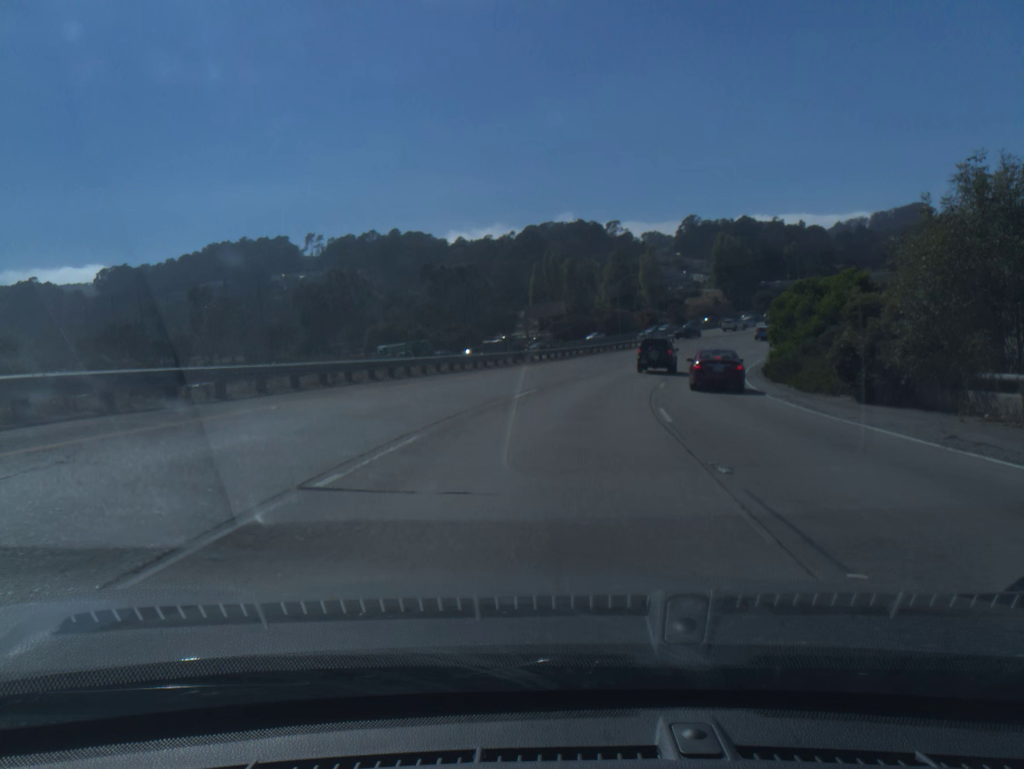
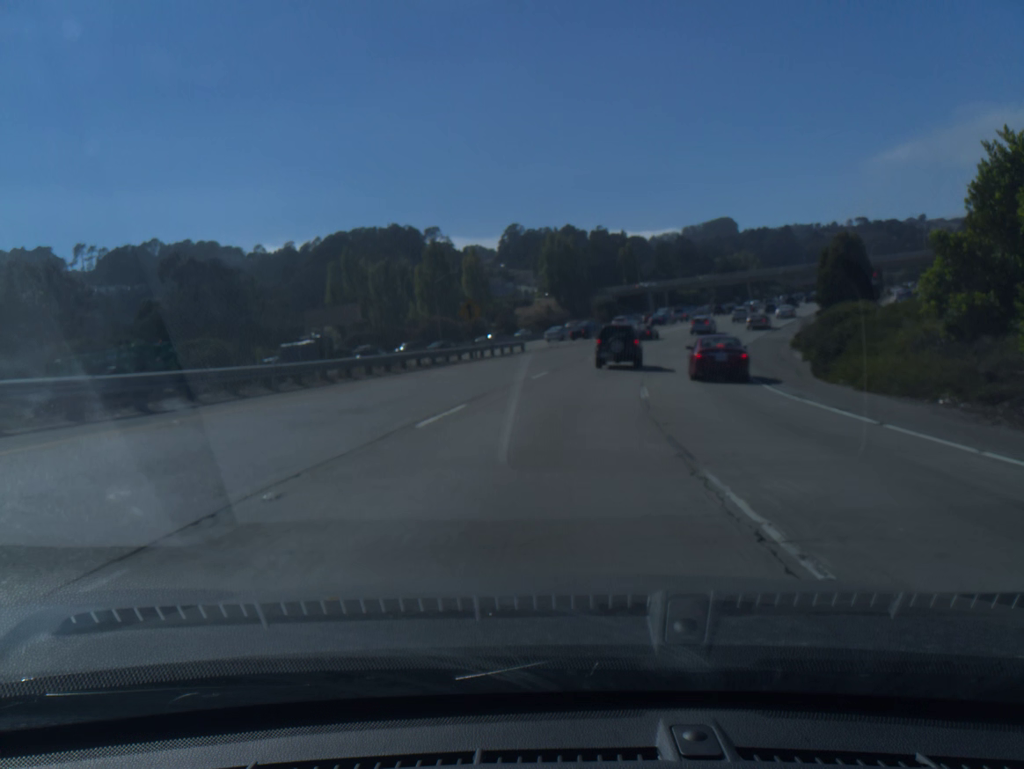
(+4.5, +38.3) m; +13°
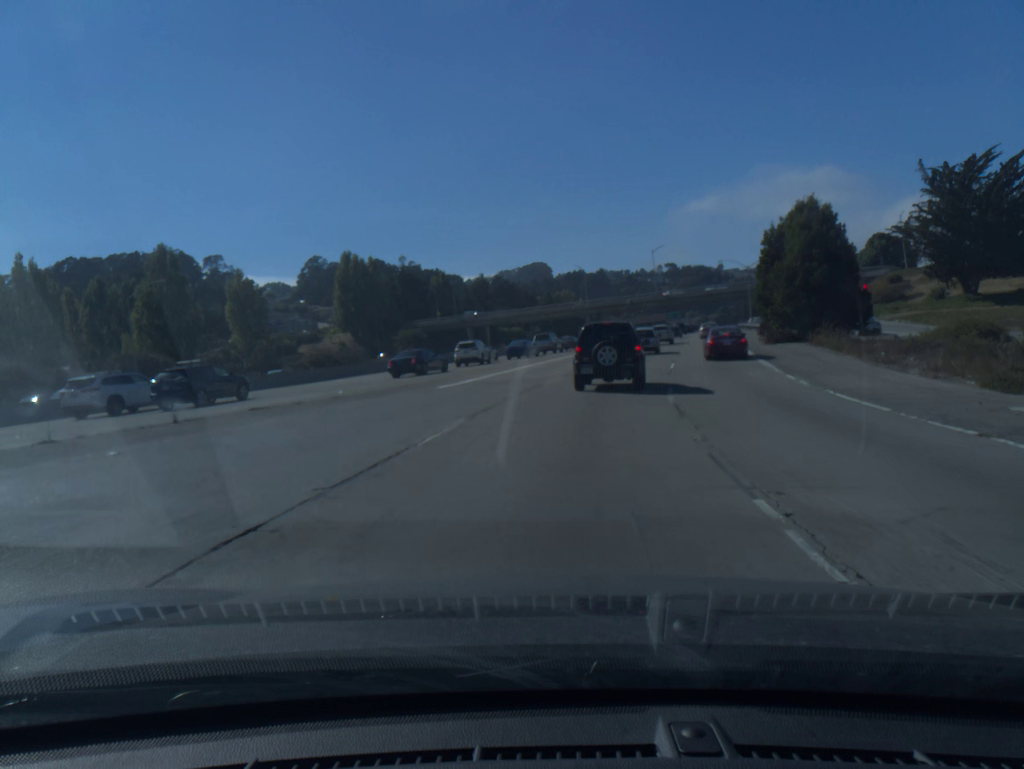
(+5.2, +45.1) m; +13°
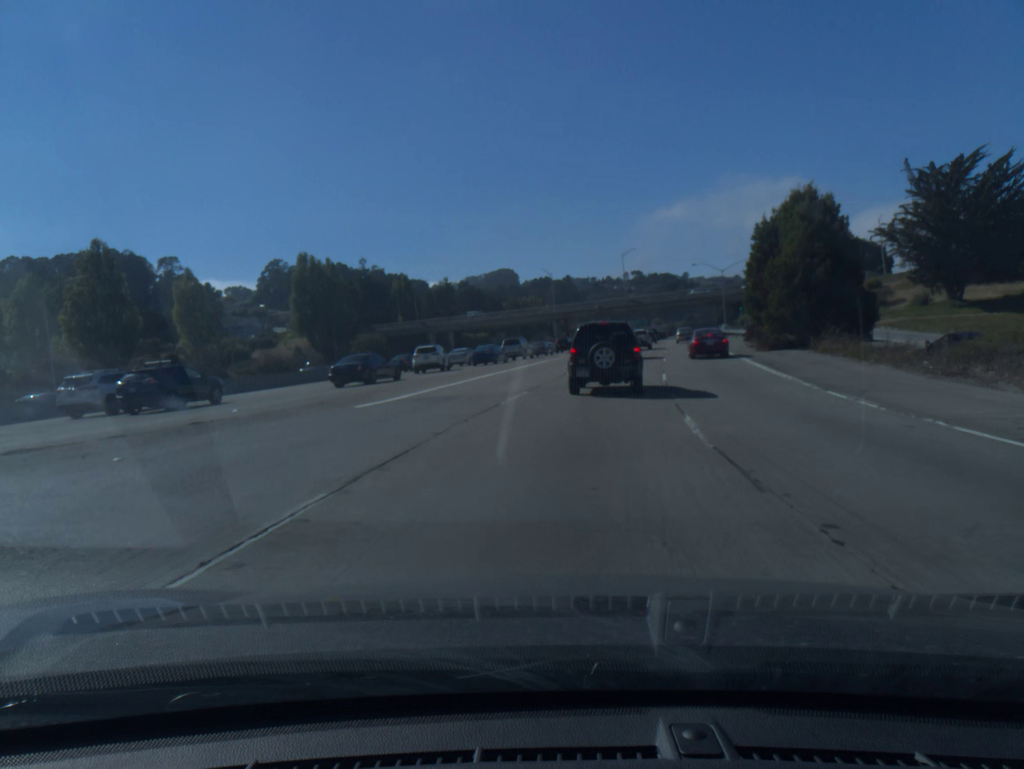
(+0.1, +6.8) m; +2°
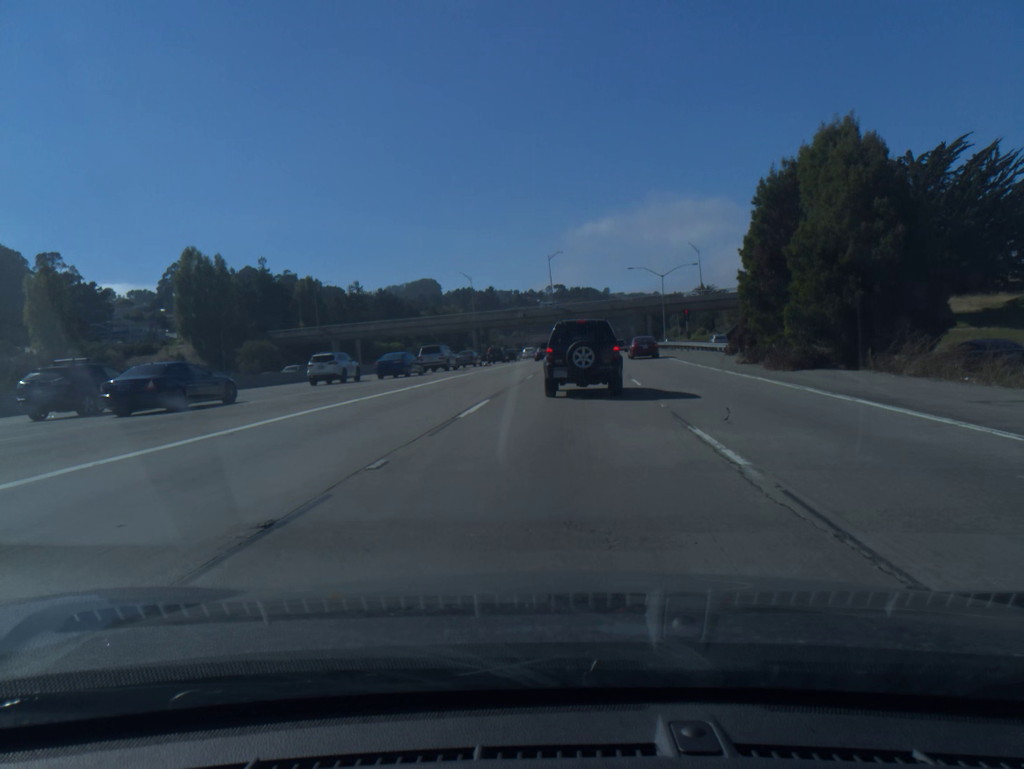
(+0.9, +17.4) m; +5°
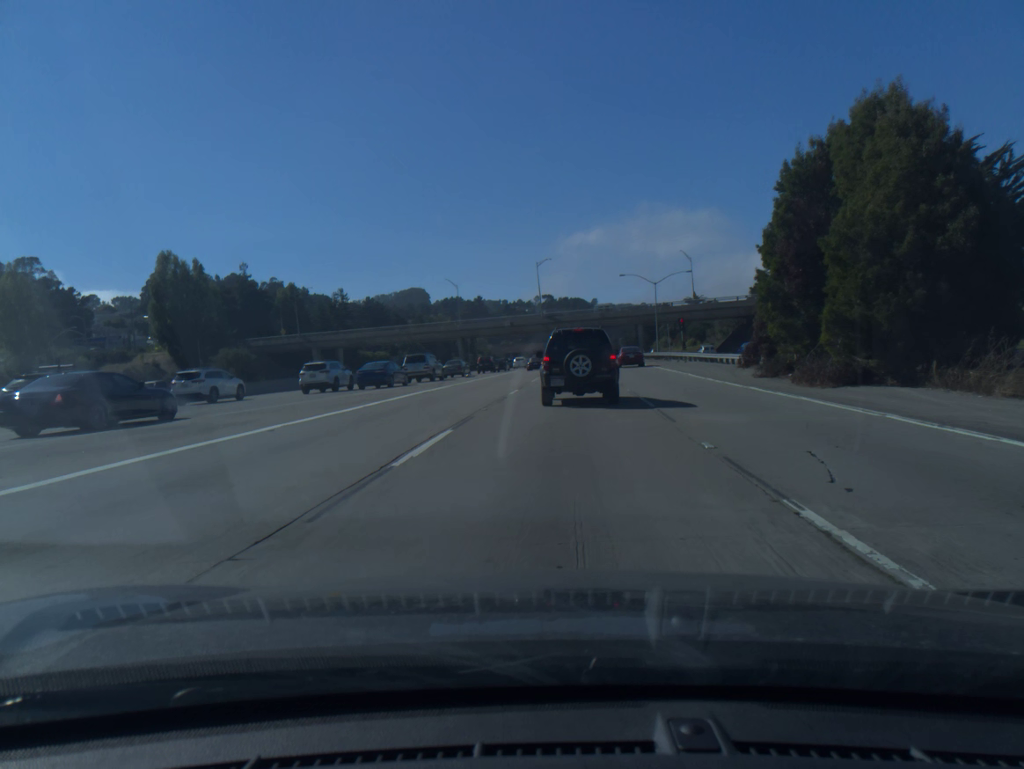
(0.0, +5.2) m; +1°
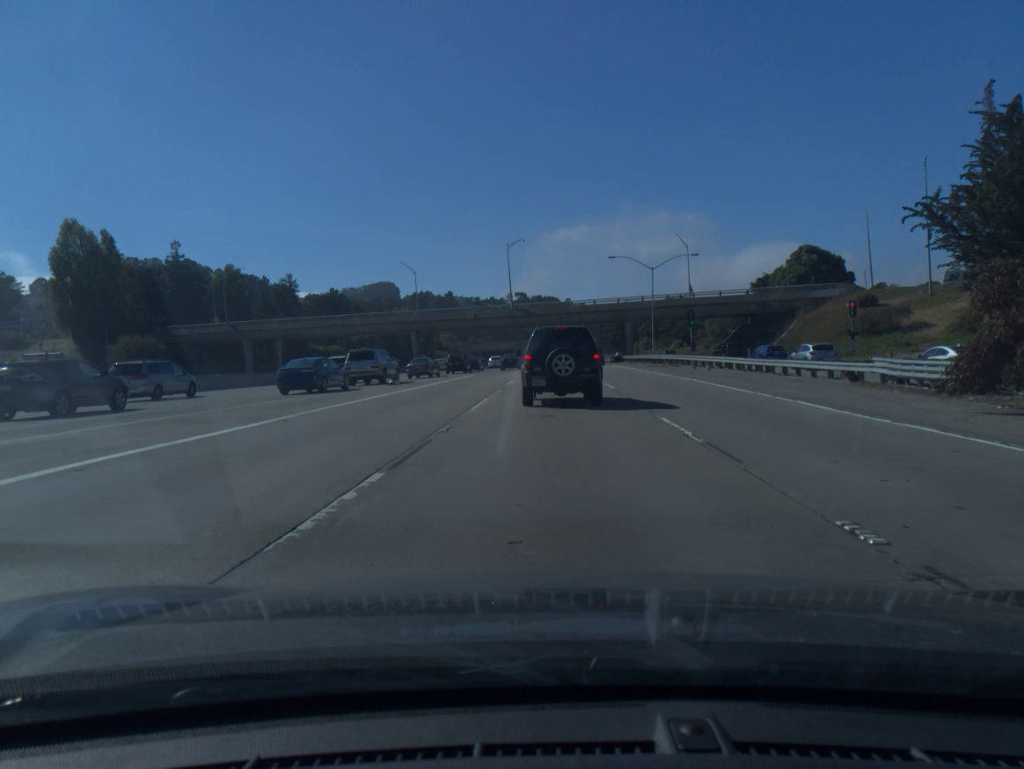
(+0.4, +19.4) m; +2°
